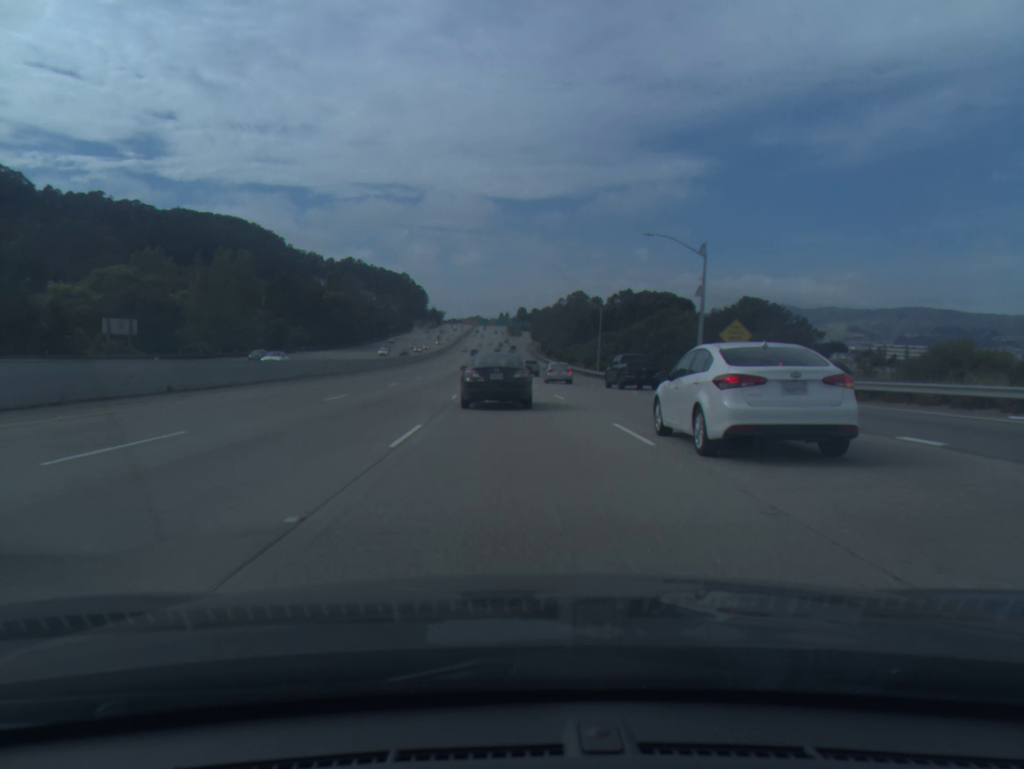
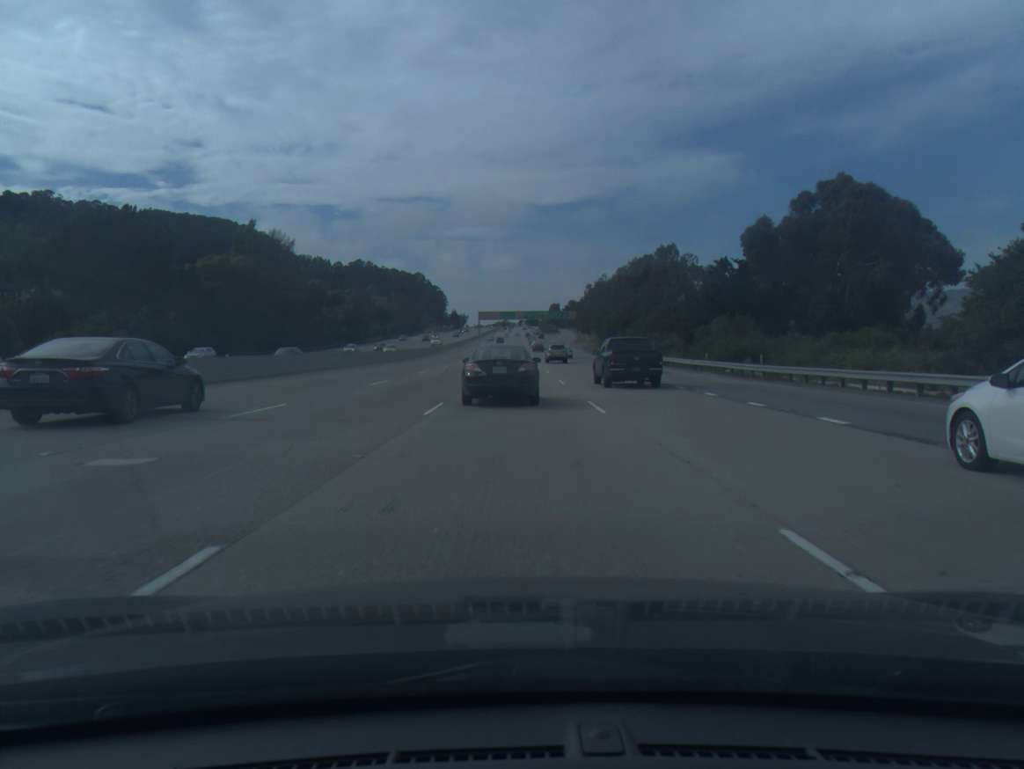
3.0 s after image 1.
(-3.1, +96.8) m; -2°
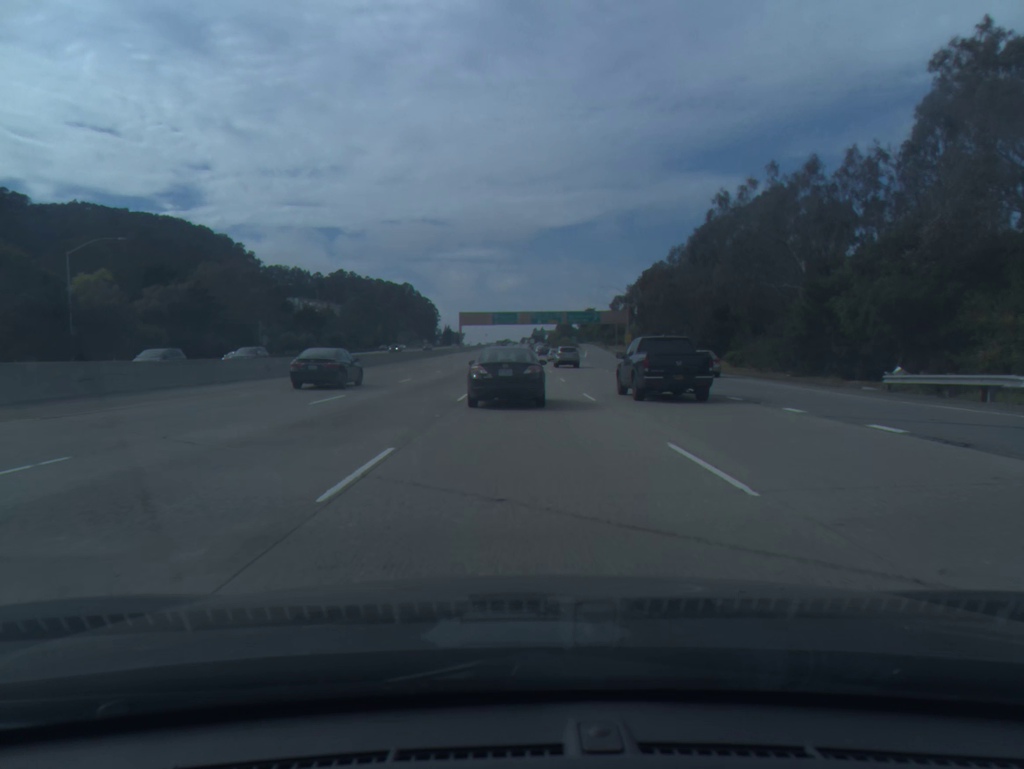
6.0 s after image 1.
(-0.2, +97.0) m; 0°
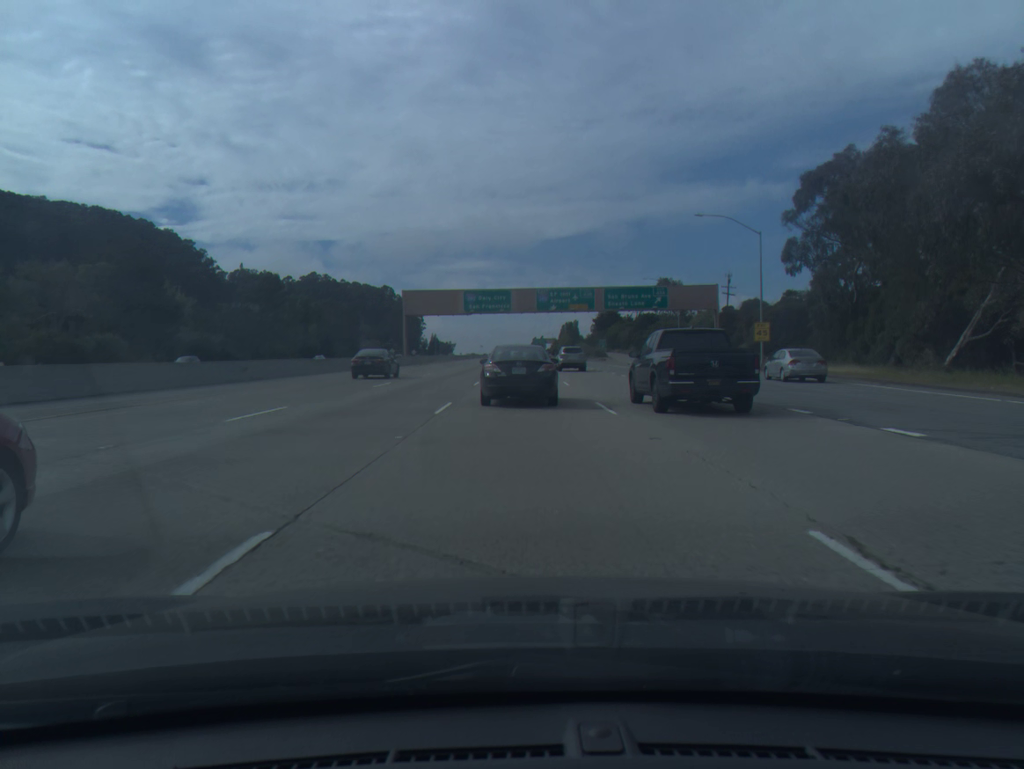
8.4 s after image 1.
(+0.2, +78.2) m; 0°
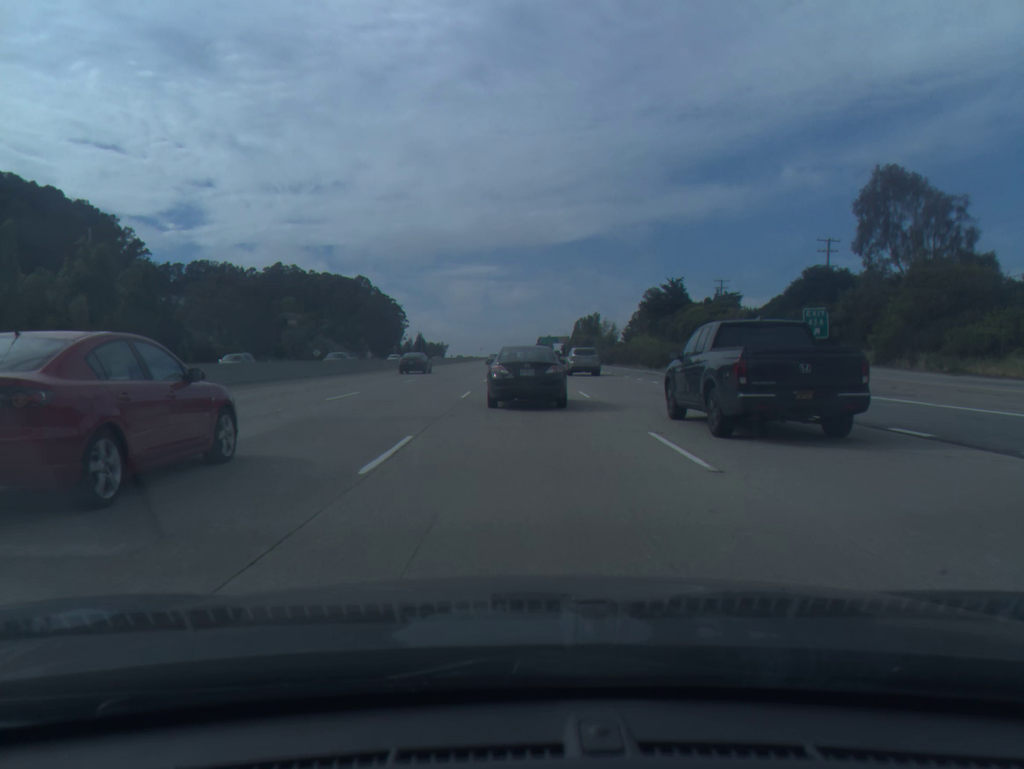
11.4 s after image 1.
(-0.1, +95.4) m; 0°
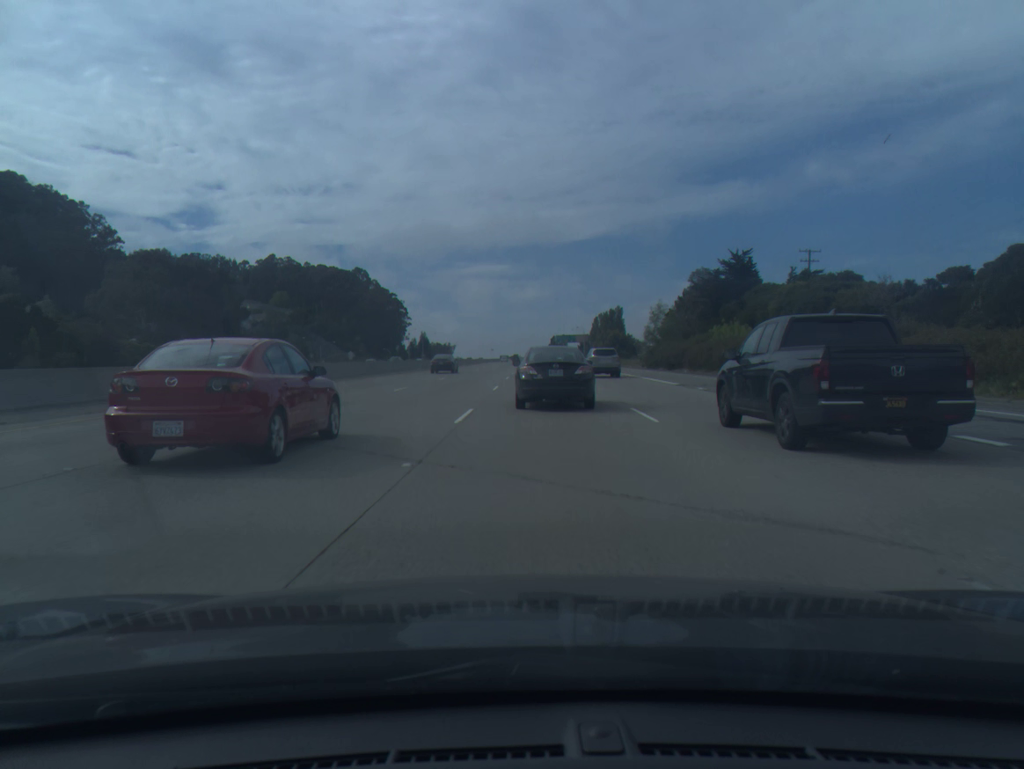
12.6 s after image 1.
(-0.2, +37.3) m; -1°
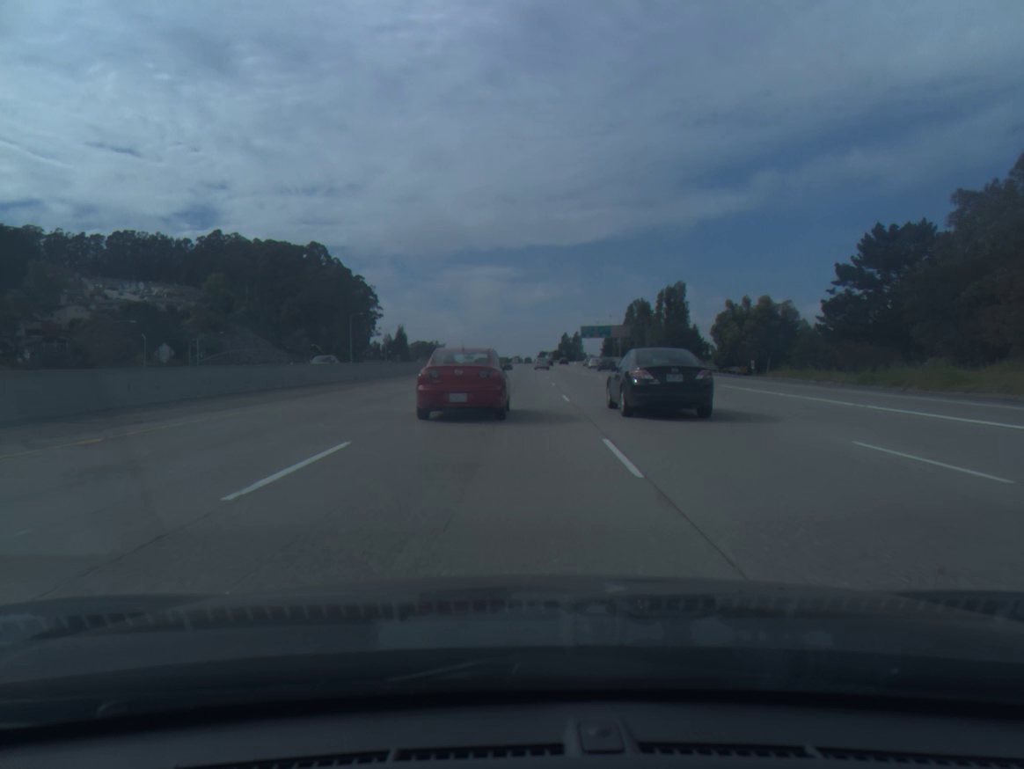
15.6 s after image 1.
(-1.0, +94.1) m; 0°
